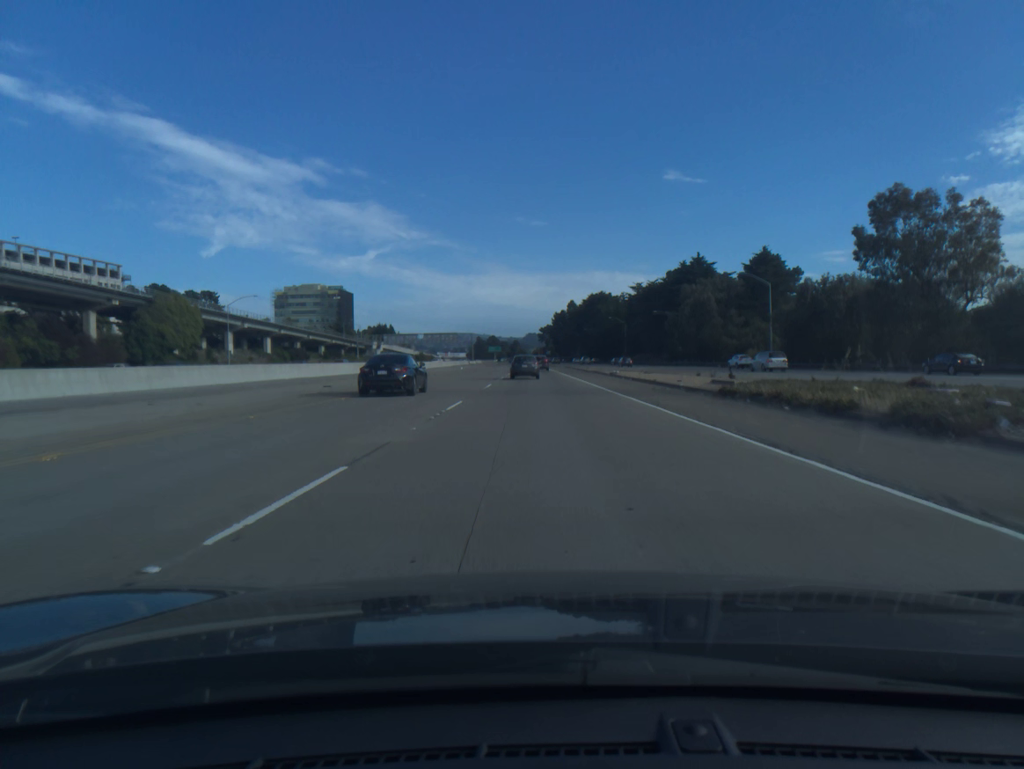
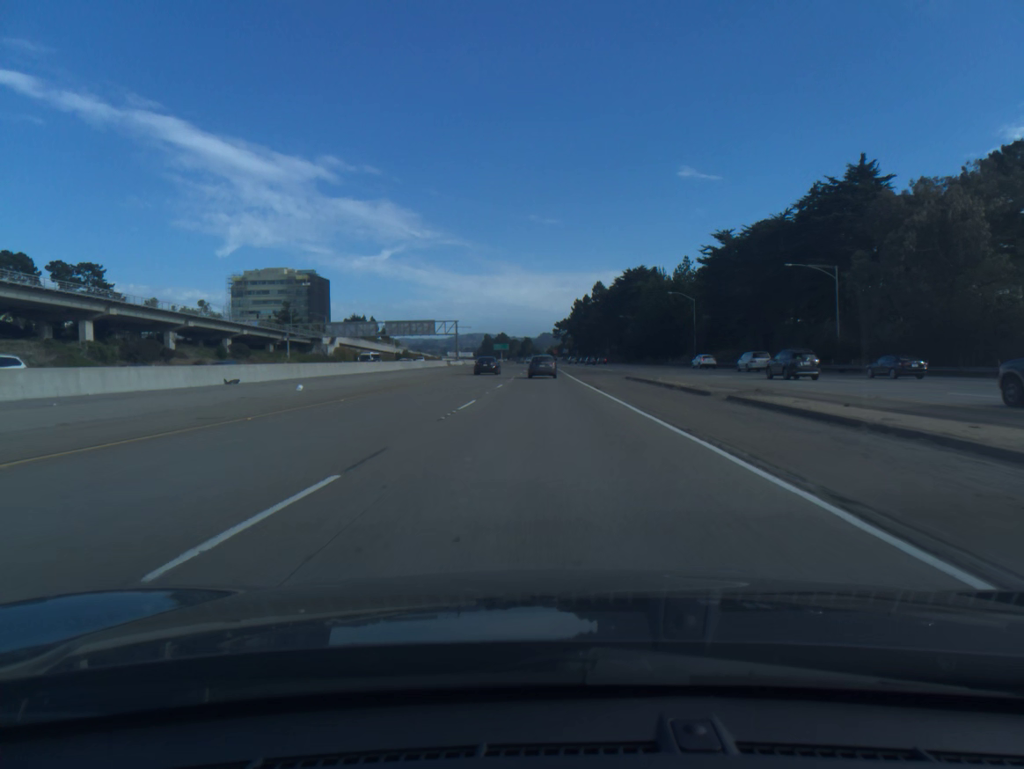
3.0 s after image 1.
(-0.5, +74.2) m; -1°
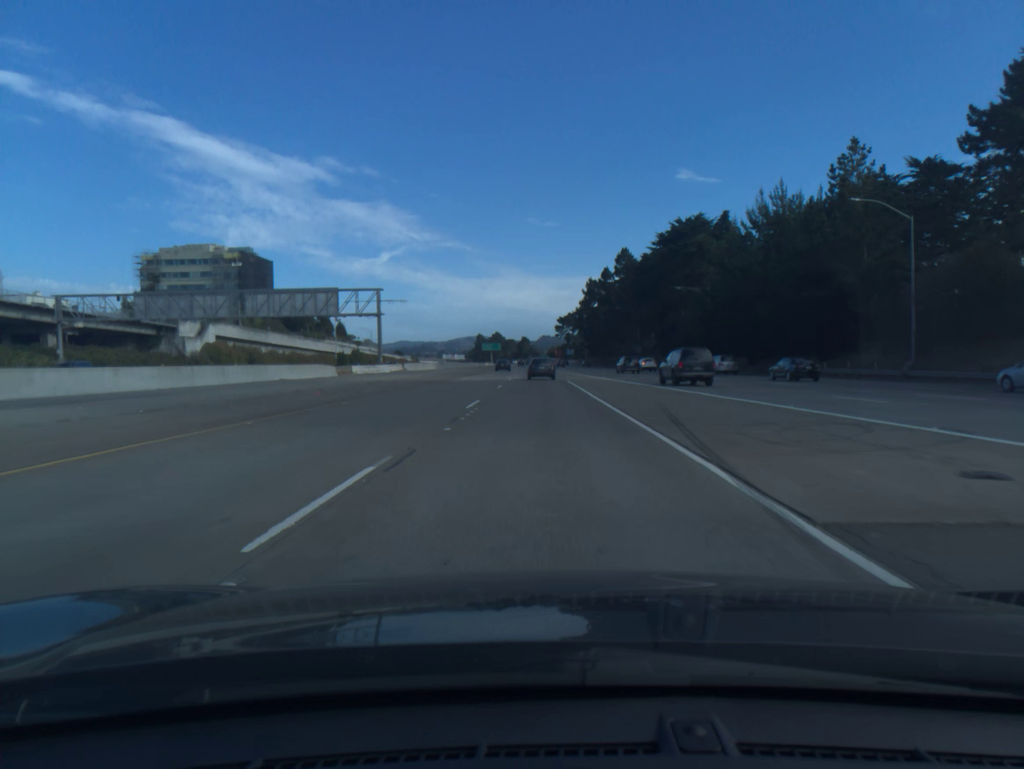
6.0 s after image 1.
(+0.1, +73.4) m; 0°
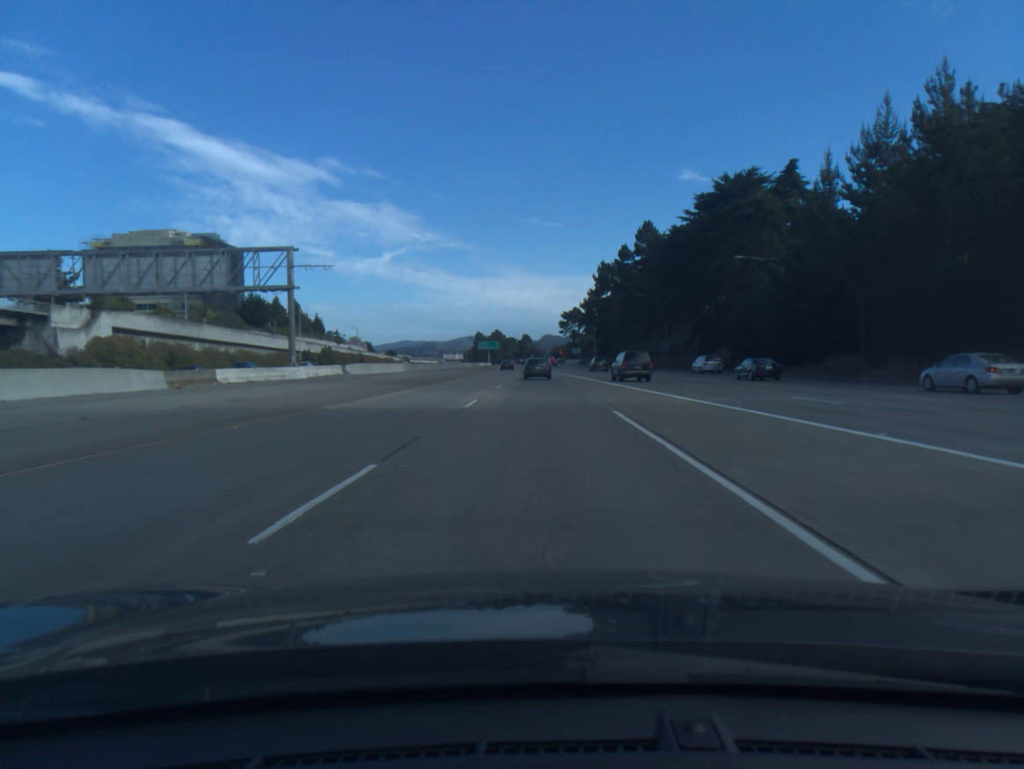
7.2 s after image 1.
(-0.1, +29.3) m; 0°
